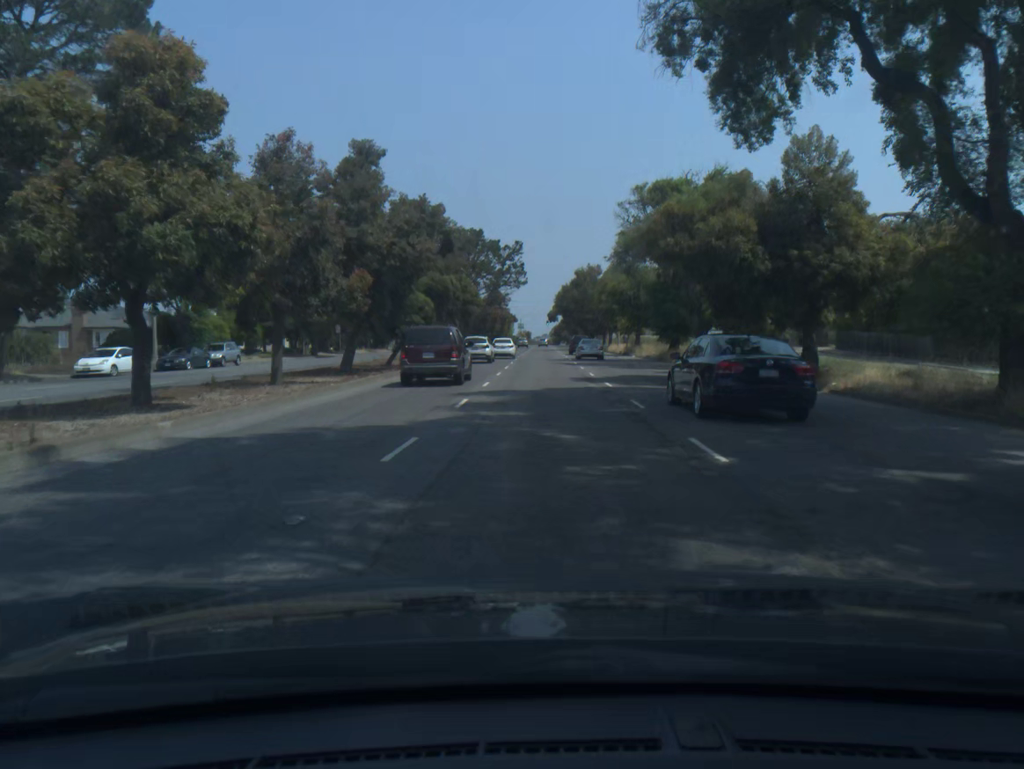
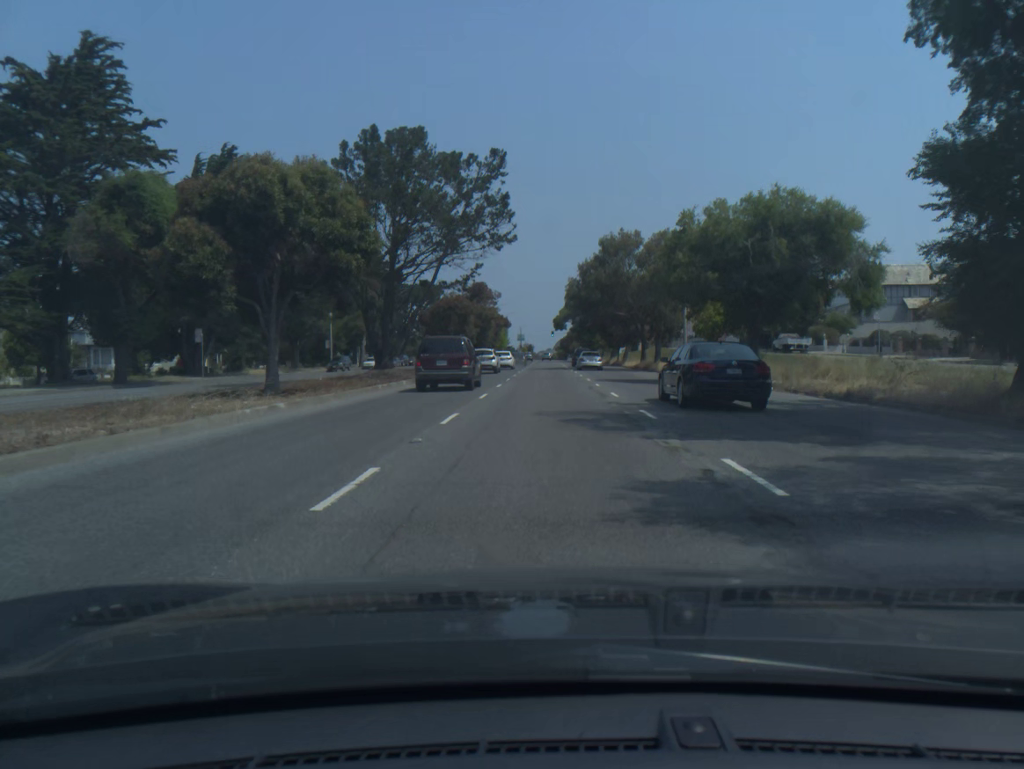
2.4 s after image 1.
(+0.1, +38.2) m; 0°
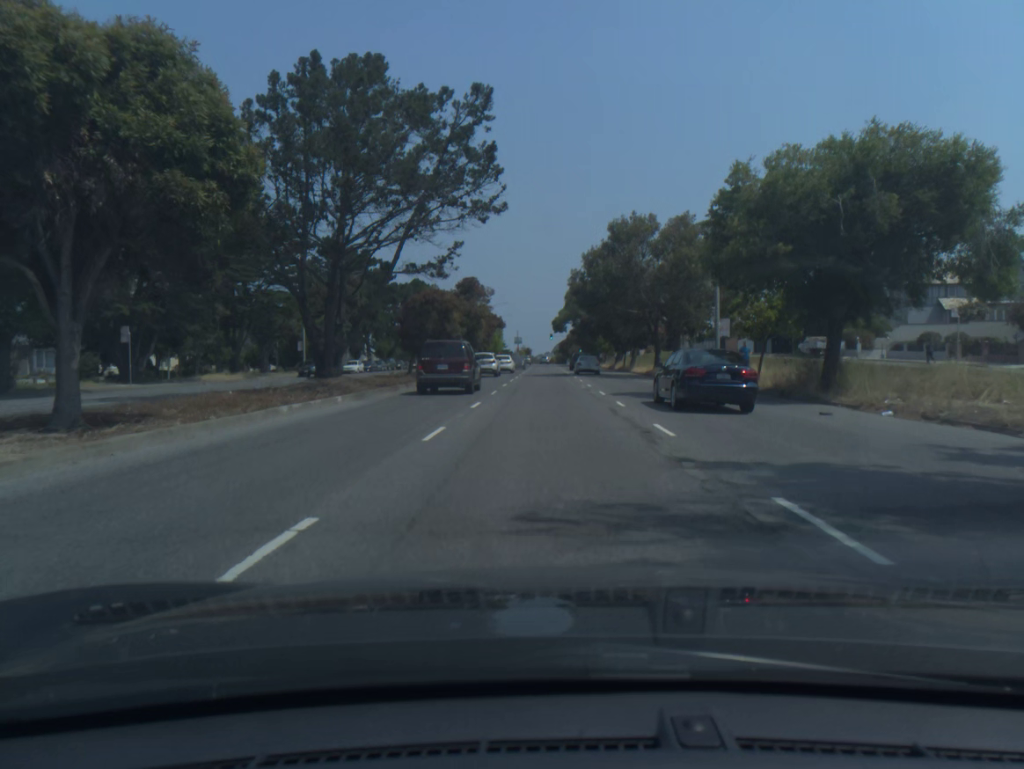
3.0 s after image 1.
(0.0, +9.4) m; 0°
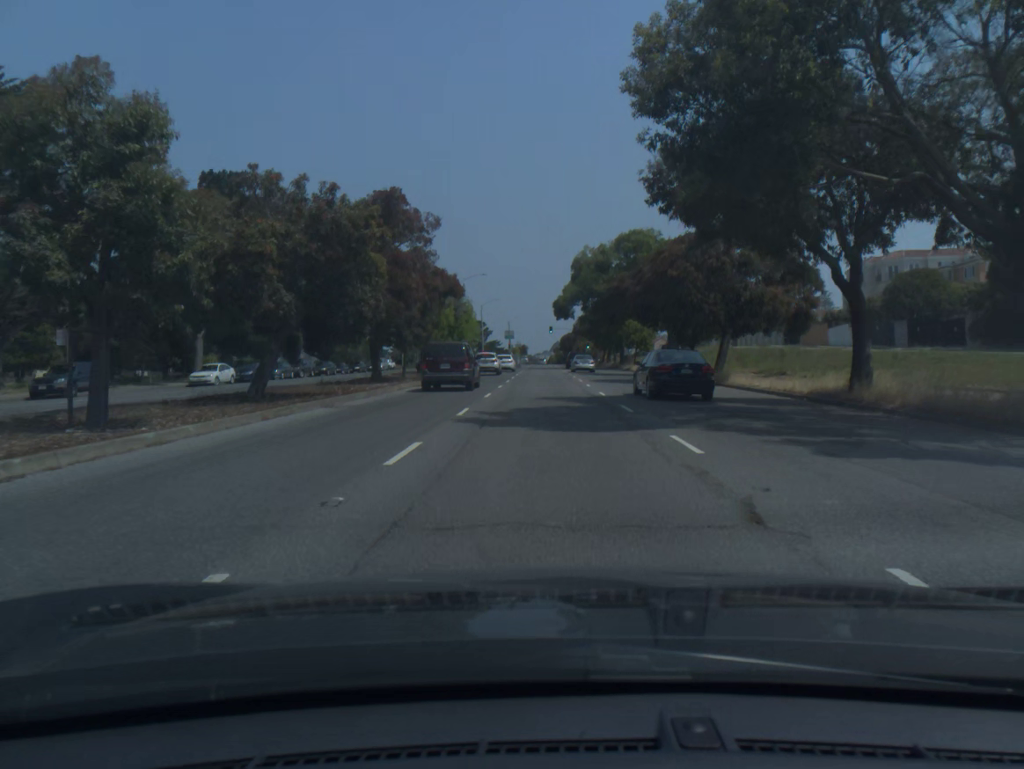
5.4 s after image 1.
(+0.1, +38.0) m; 0°
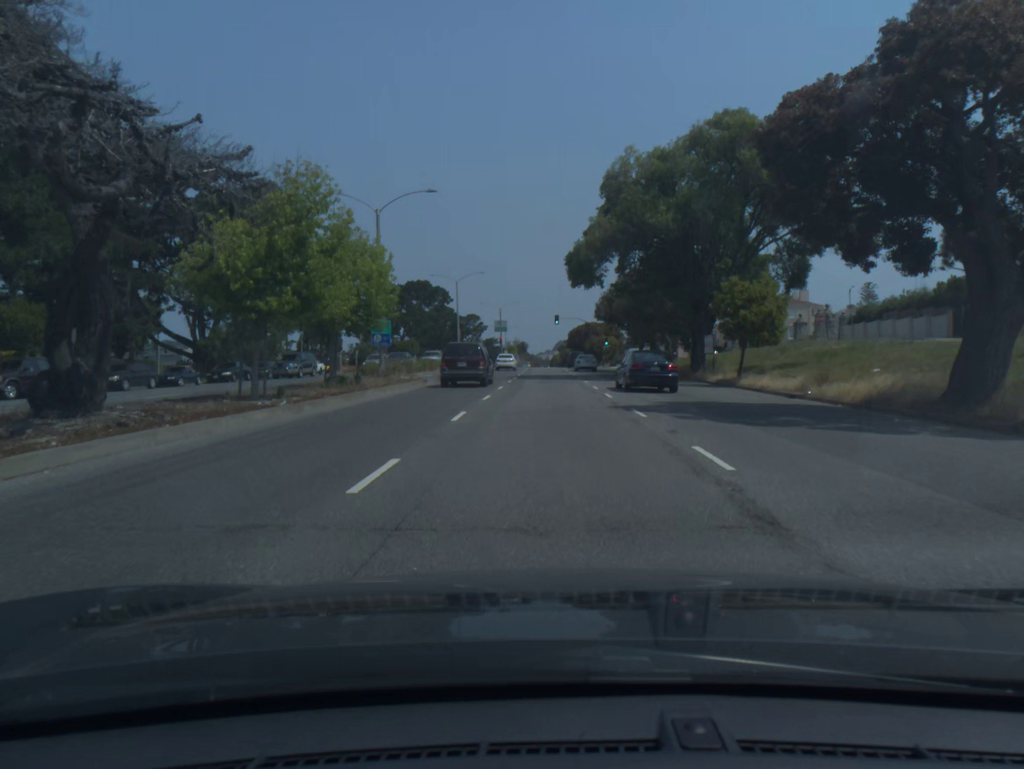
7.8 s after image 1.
(0.0, +38.0) m; 0°
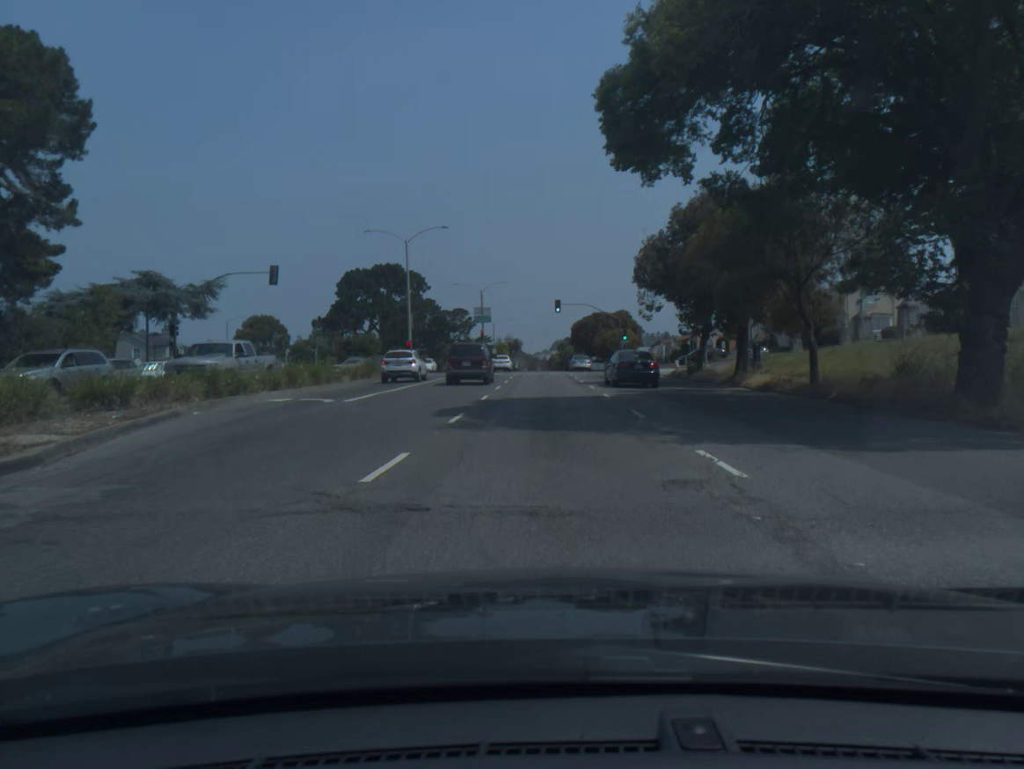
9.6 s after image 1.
(0.0, +28.6) m; 0°
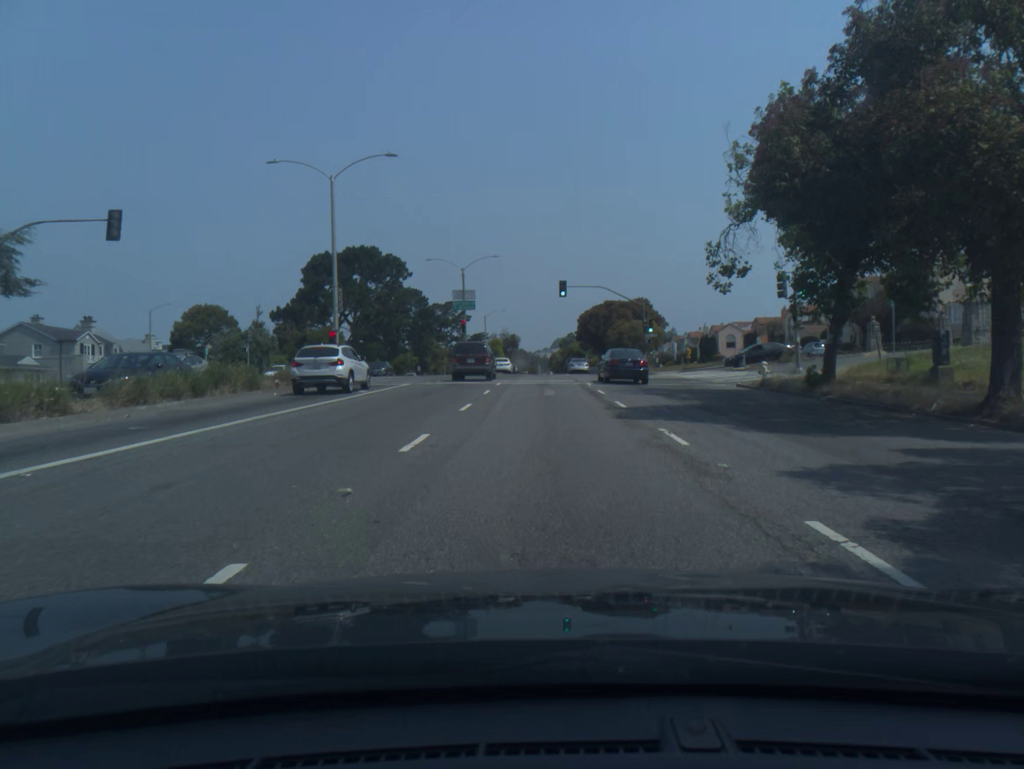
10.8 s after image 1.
(0.0, +19.2) m; 0°
